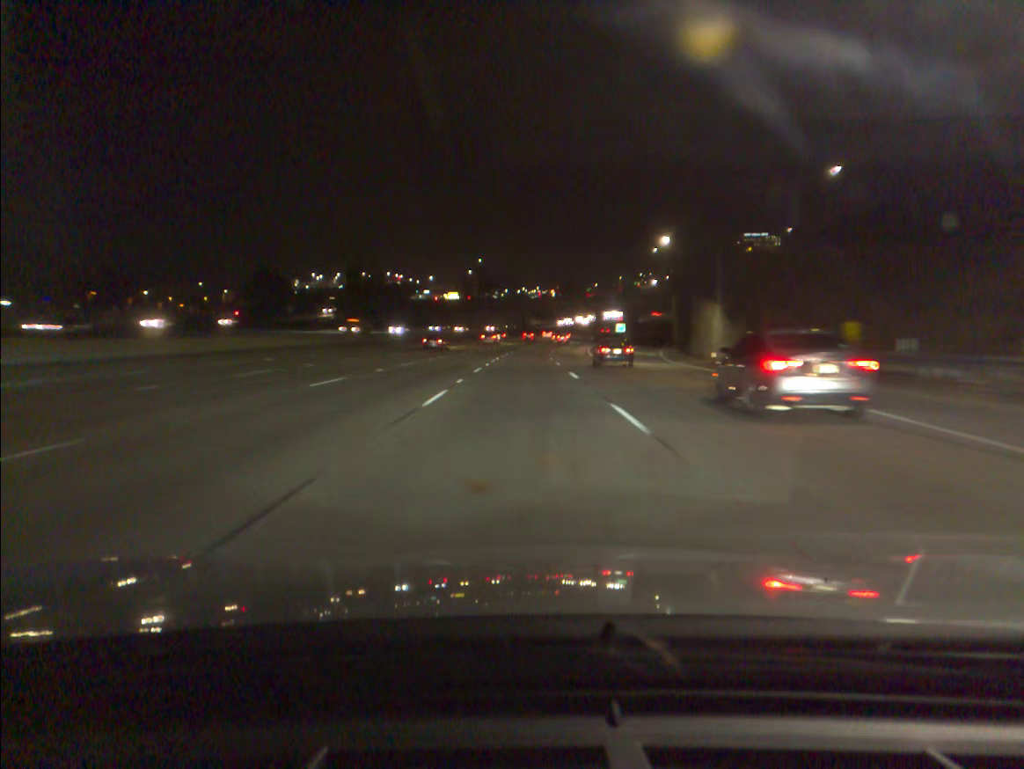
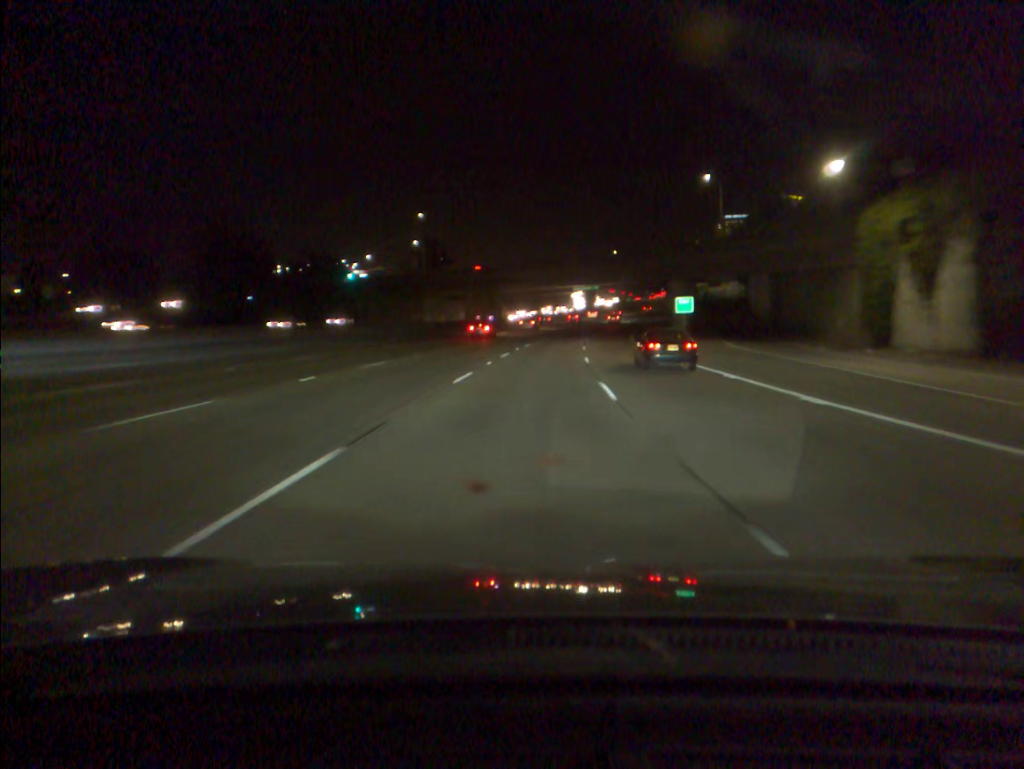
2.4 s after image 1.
(+0.7, +68.6) m; +2°
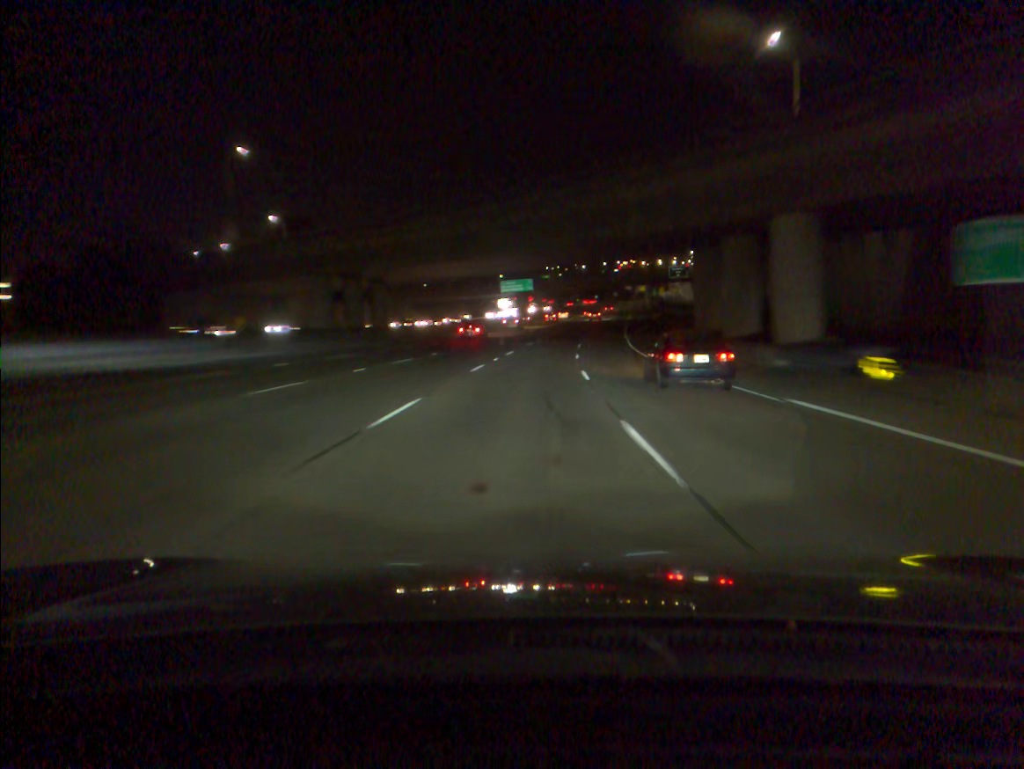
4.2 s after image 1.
(+2.5, +51.6) m; +5°
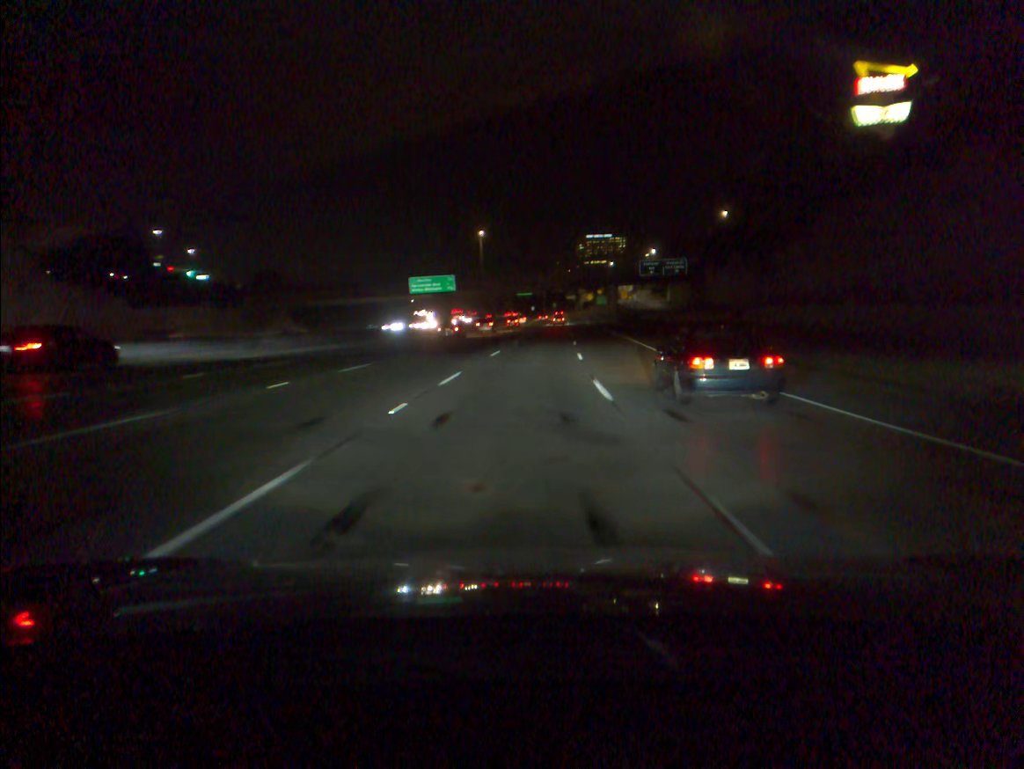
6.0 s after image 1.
(+1.9, +51.1) m; +5°
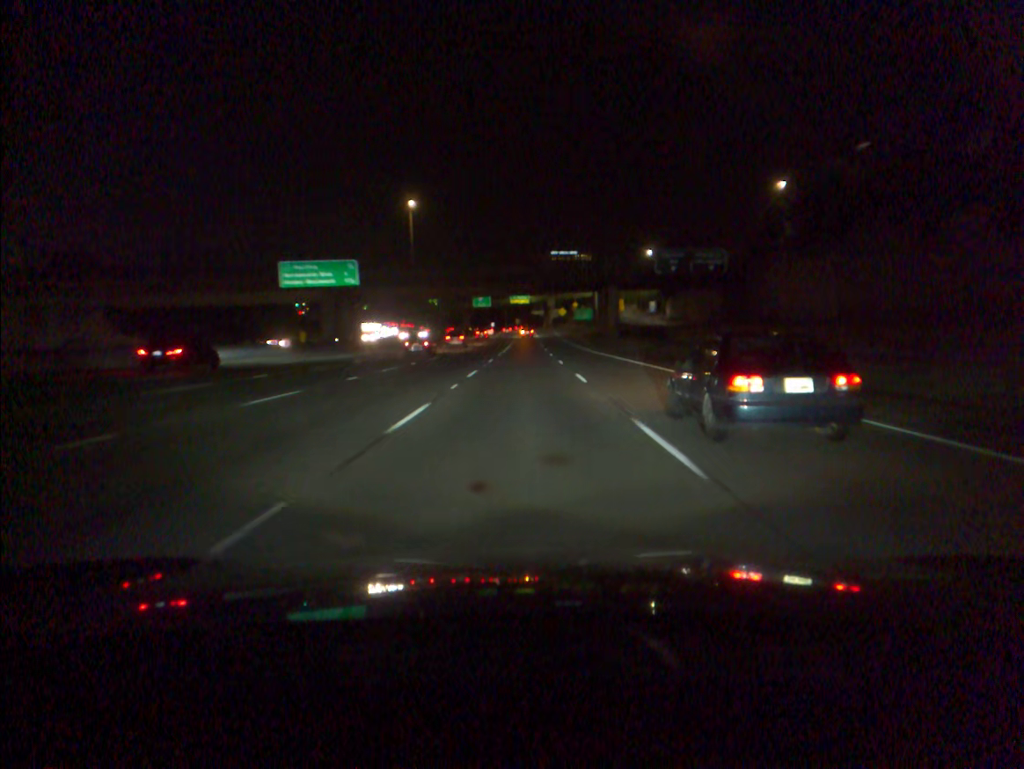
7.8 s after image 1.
(+1.5, +50.8) m; +3°
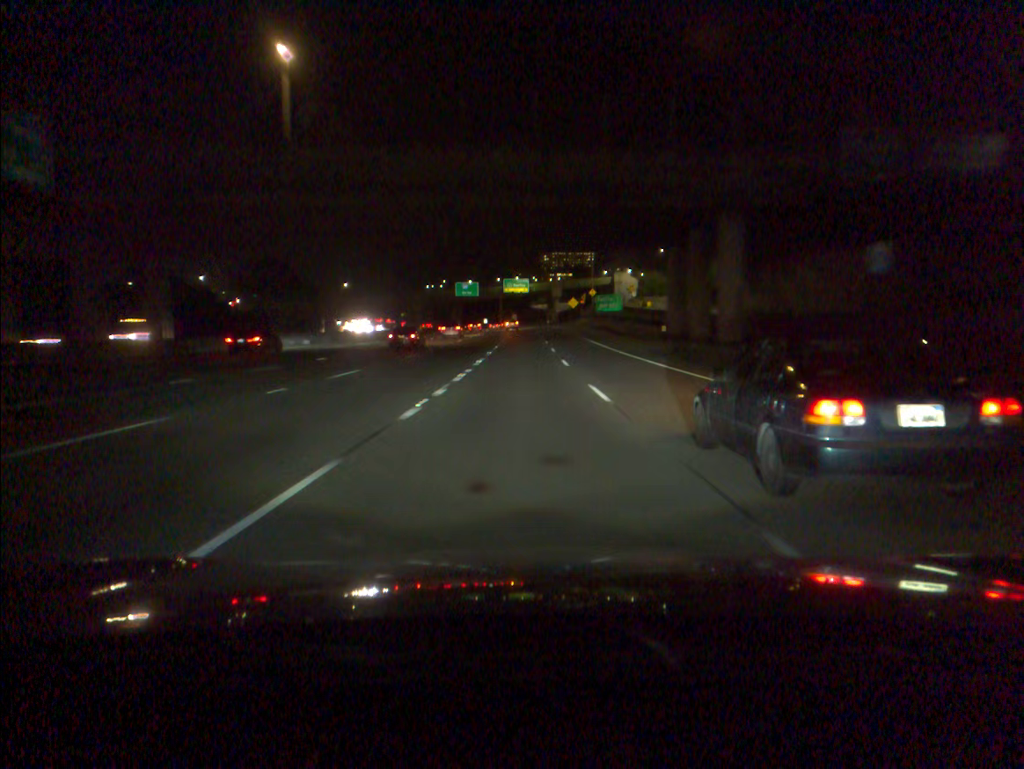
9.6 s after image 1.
(+0.3, +51.0) m; 0°
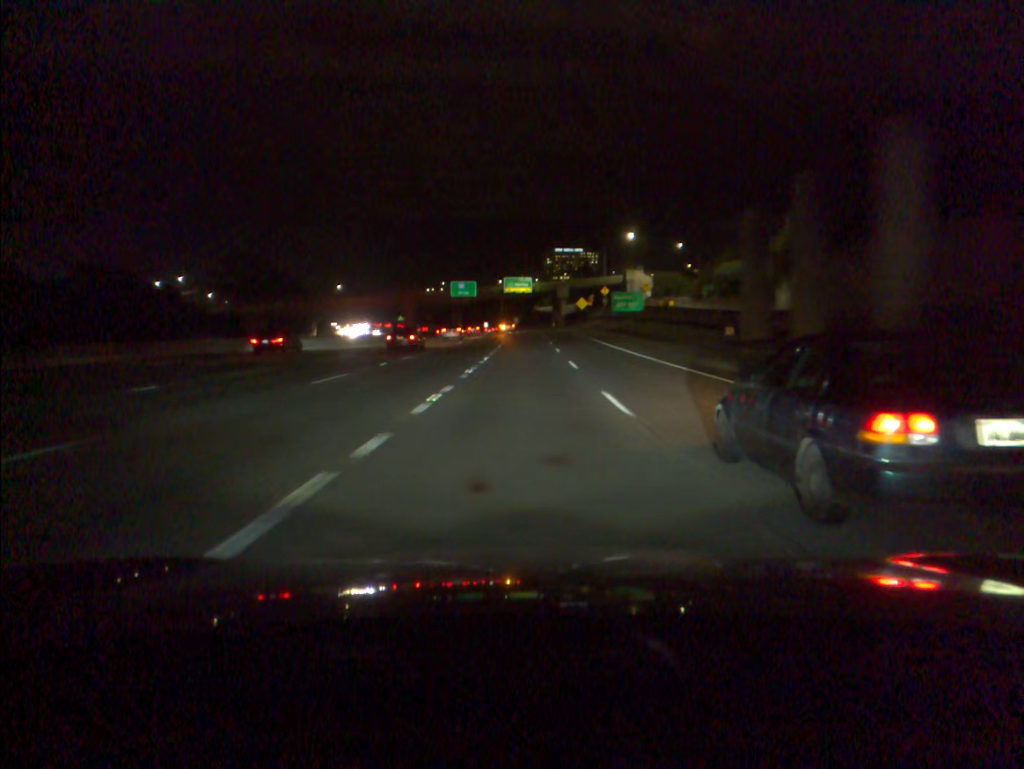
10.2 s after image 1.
(0.0, +17.1) m; 0°
